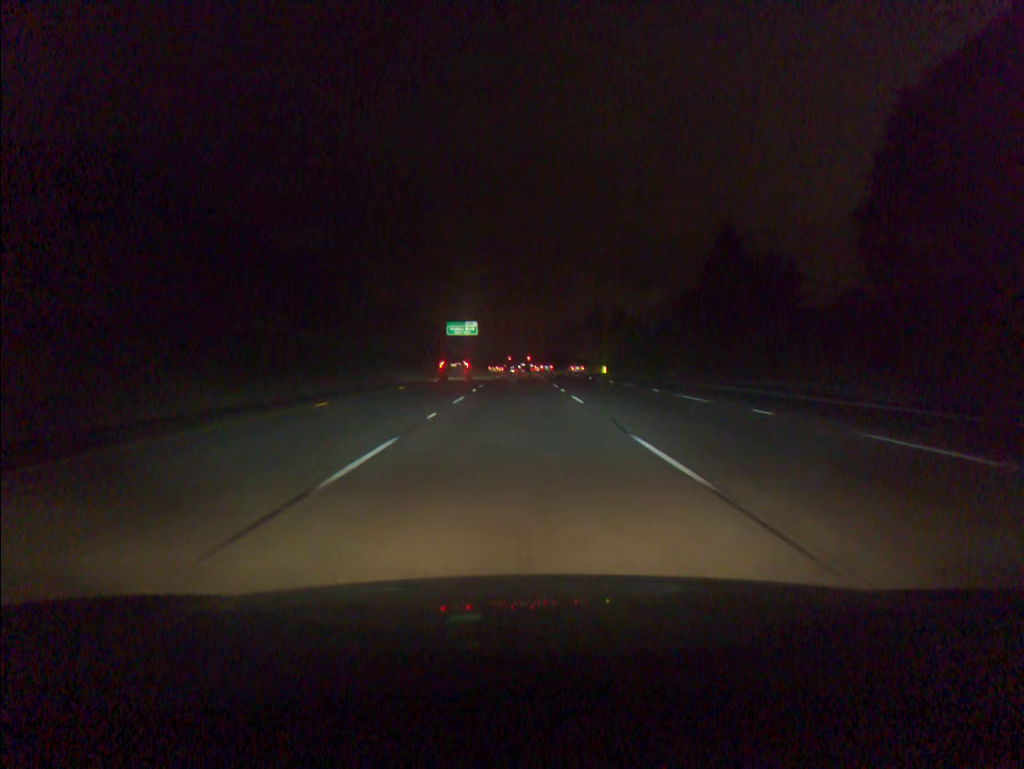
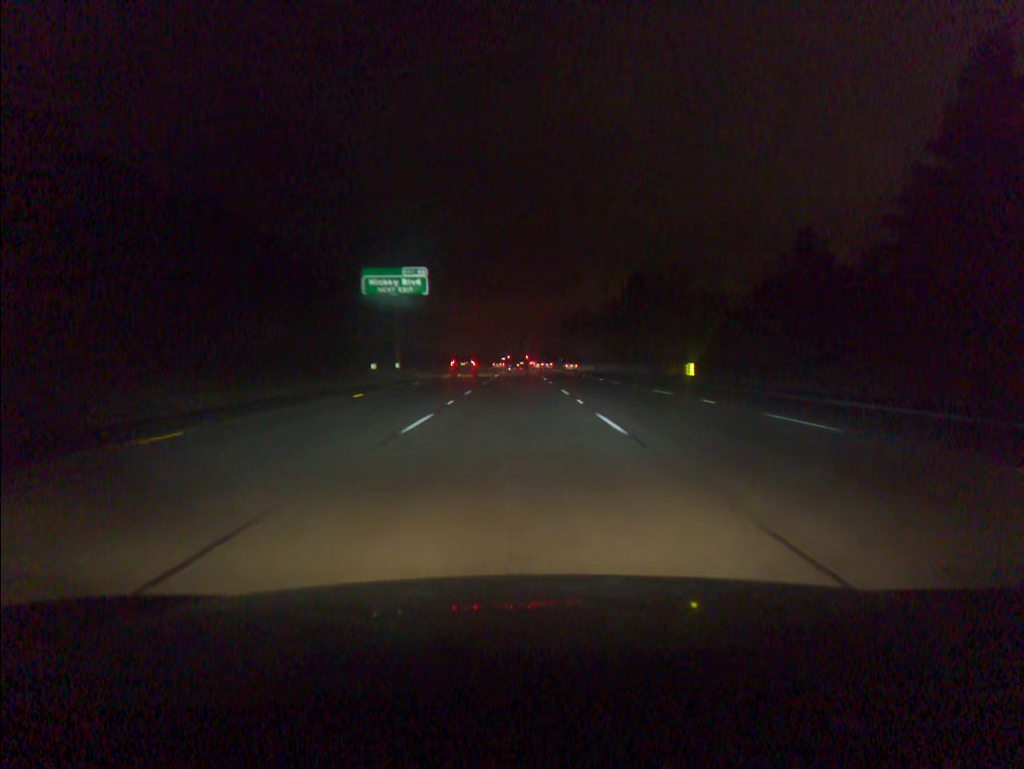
(+0.1, +67.7) m; 0°
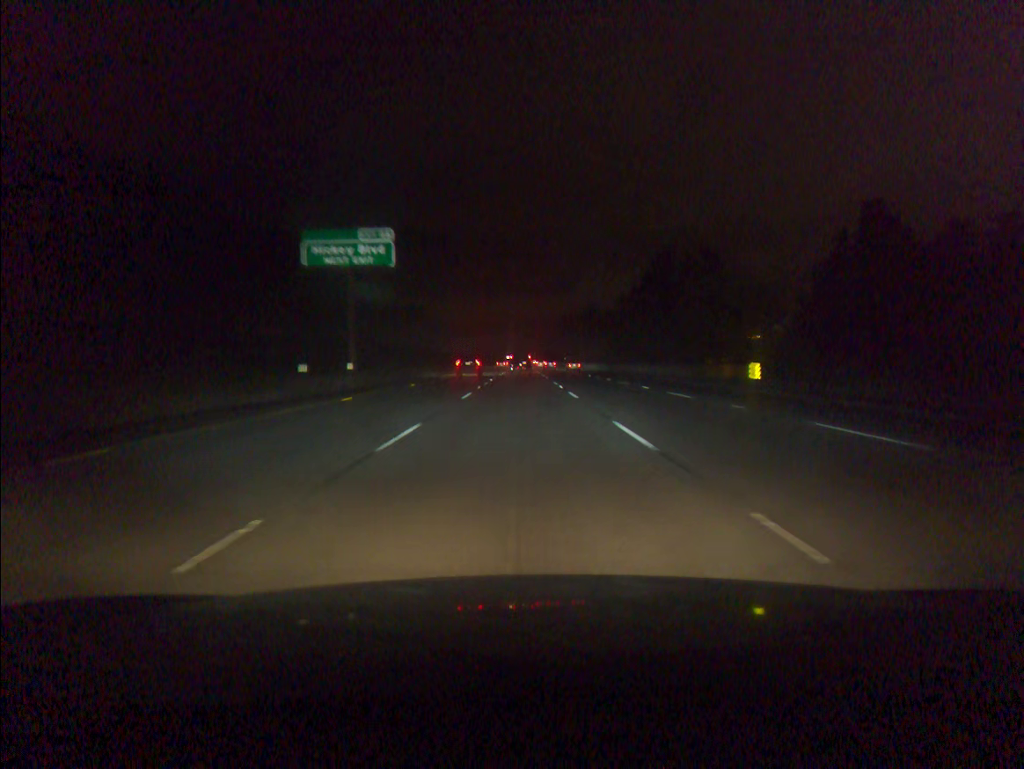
(0.0, +17.2) m; 0°
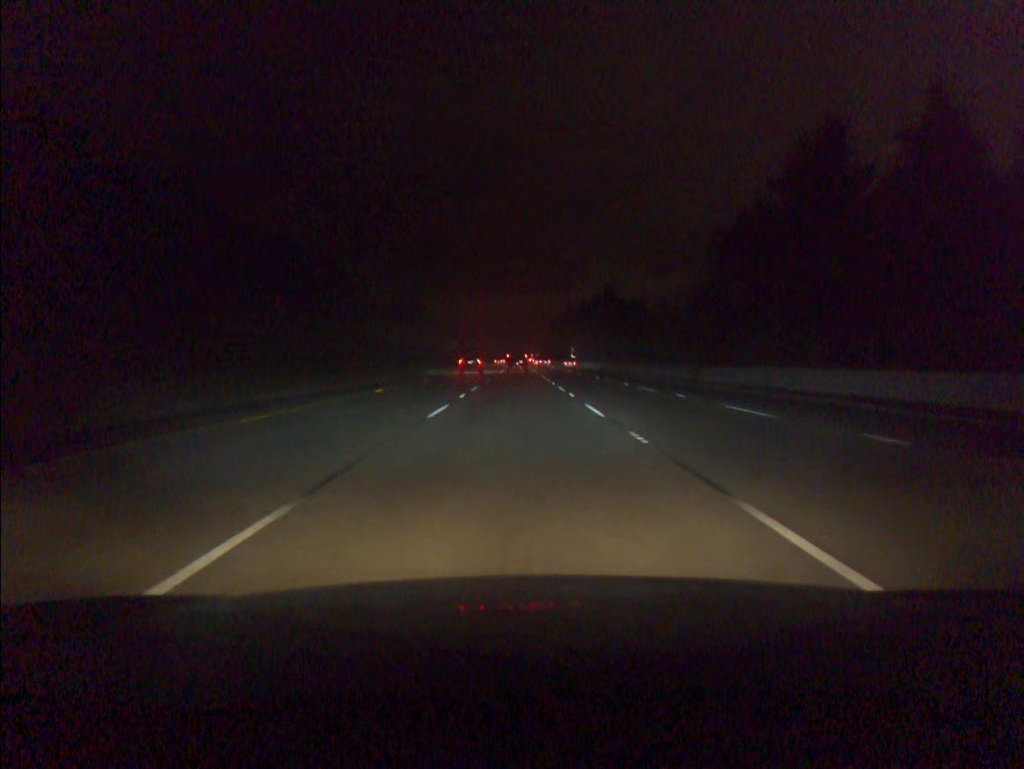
(+0.1, +52.2) m; 0°
